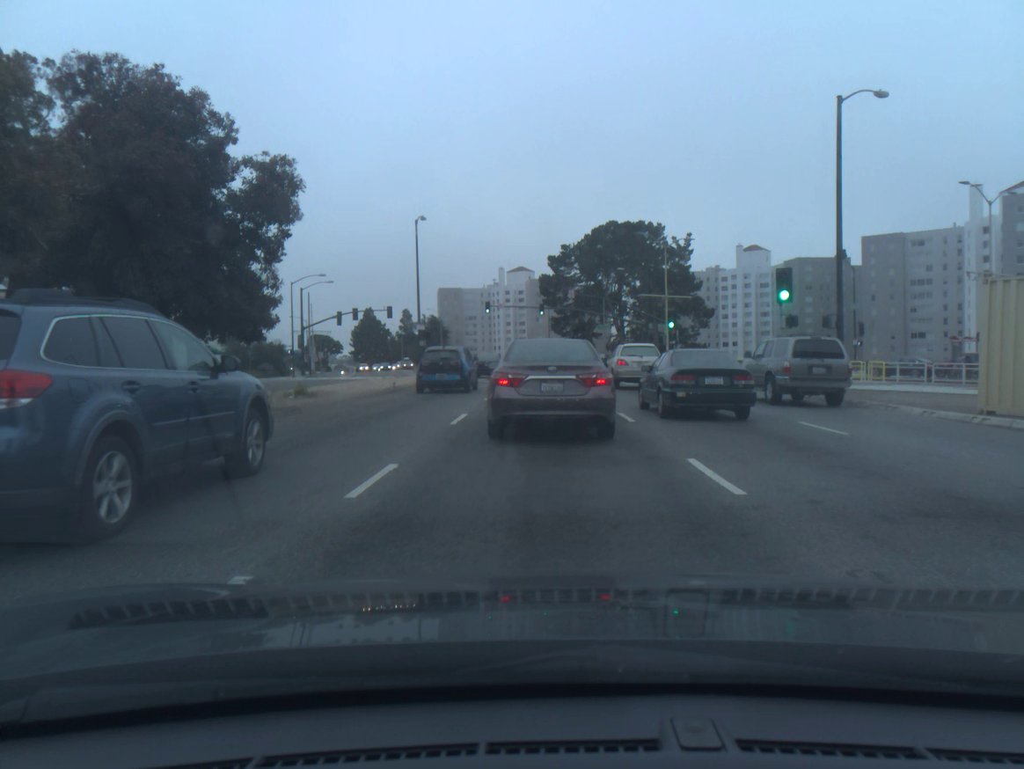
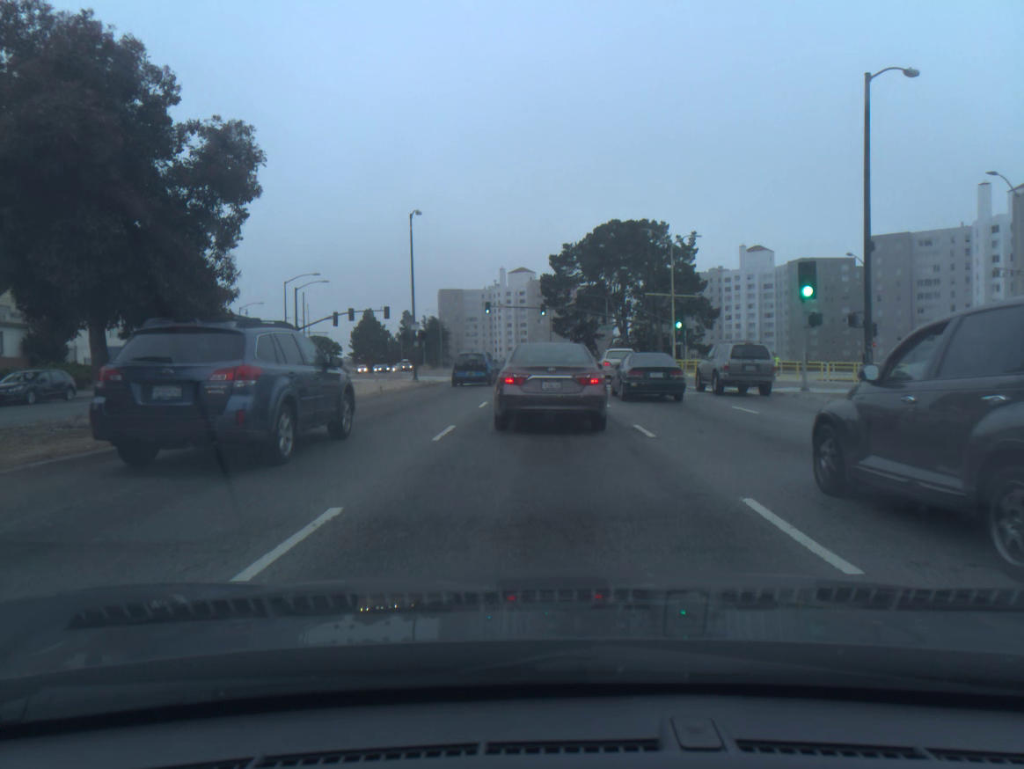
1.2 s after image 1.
(0.0, +2.4) m; +1°
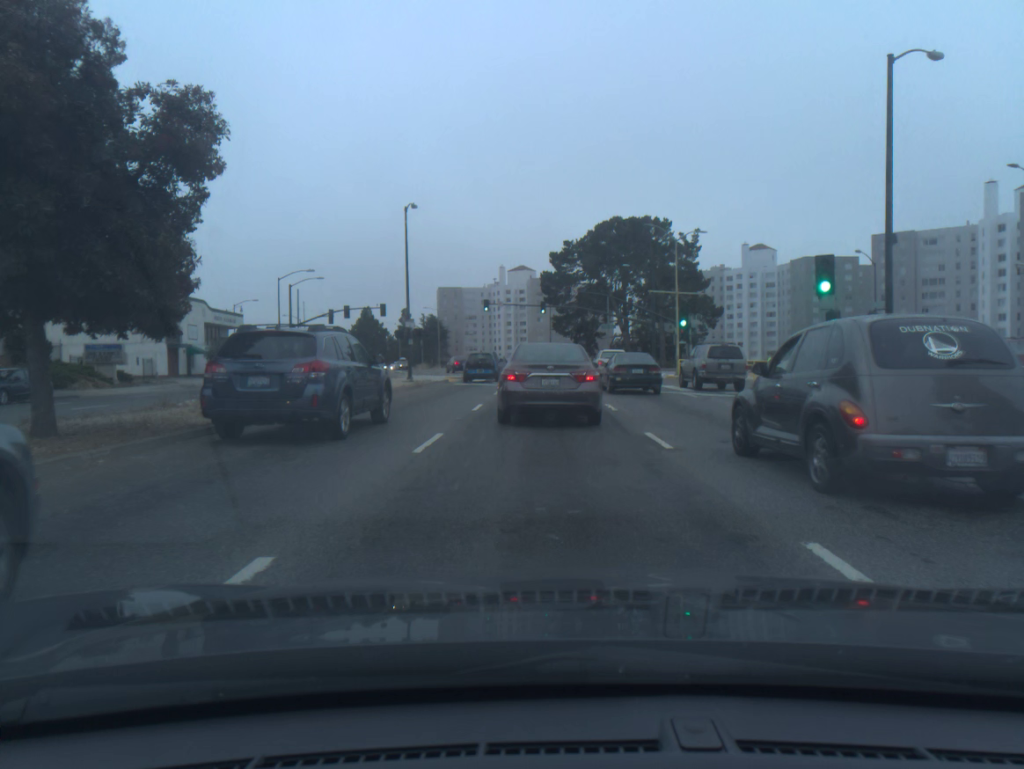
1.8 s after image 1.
(0.0, +1.6) m; 0°
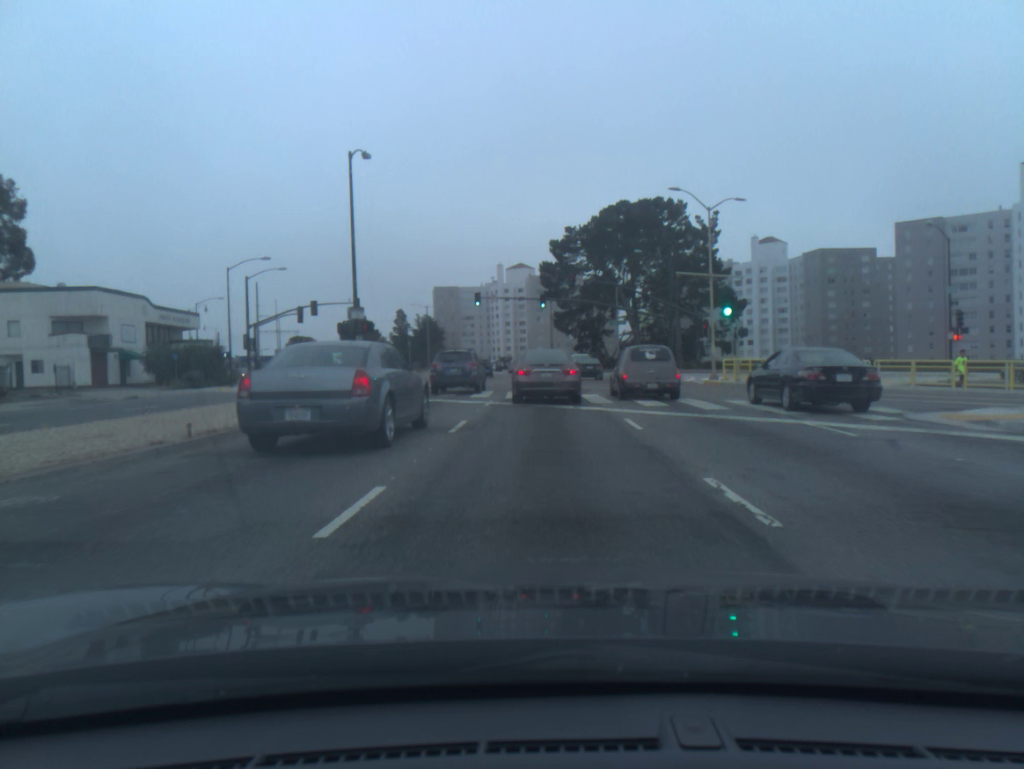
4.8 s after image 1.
(-0.1, +12.0) m; 0°
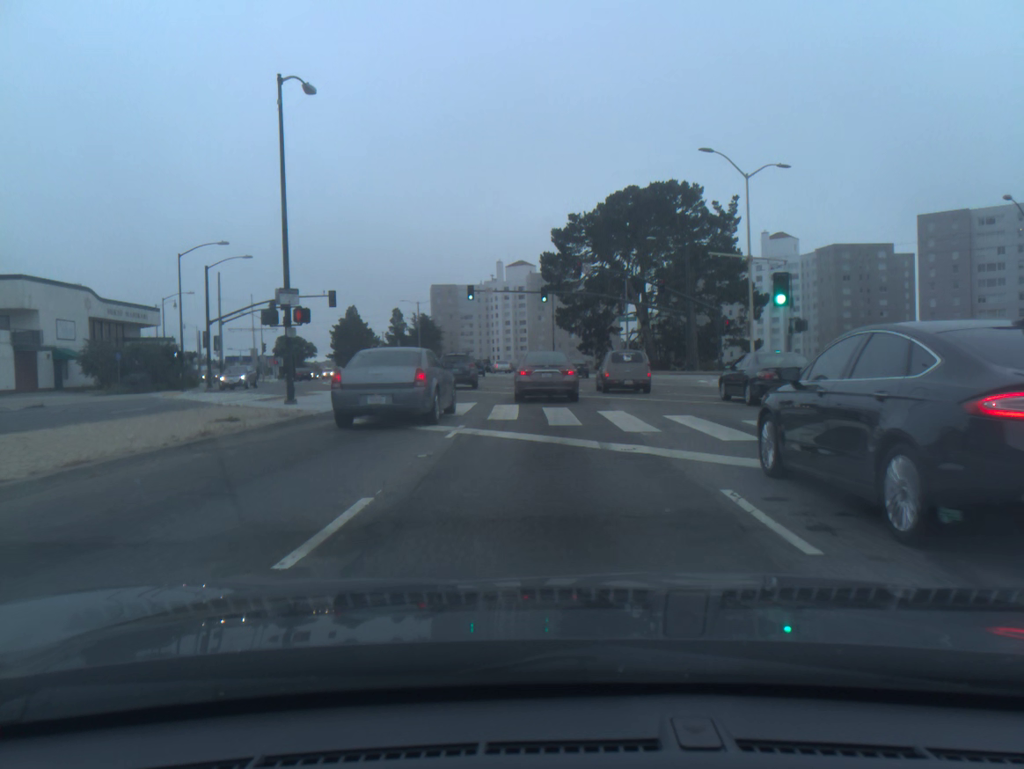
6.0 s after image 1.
(-0.1, +8.2) m; 0°
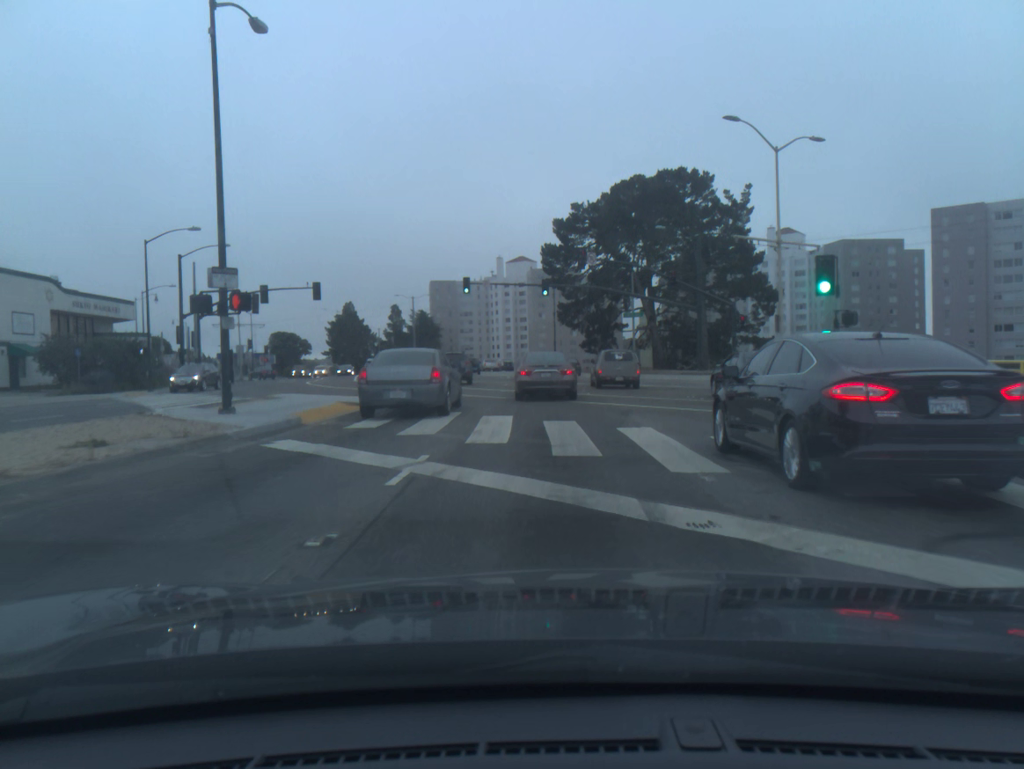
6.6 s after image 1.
(0.0, +4.5) m; 0°
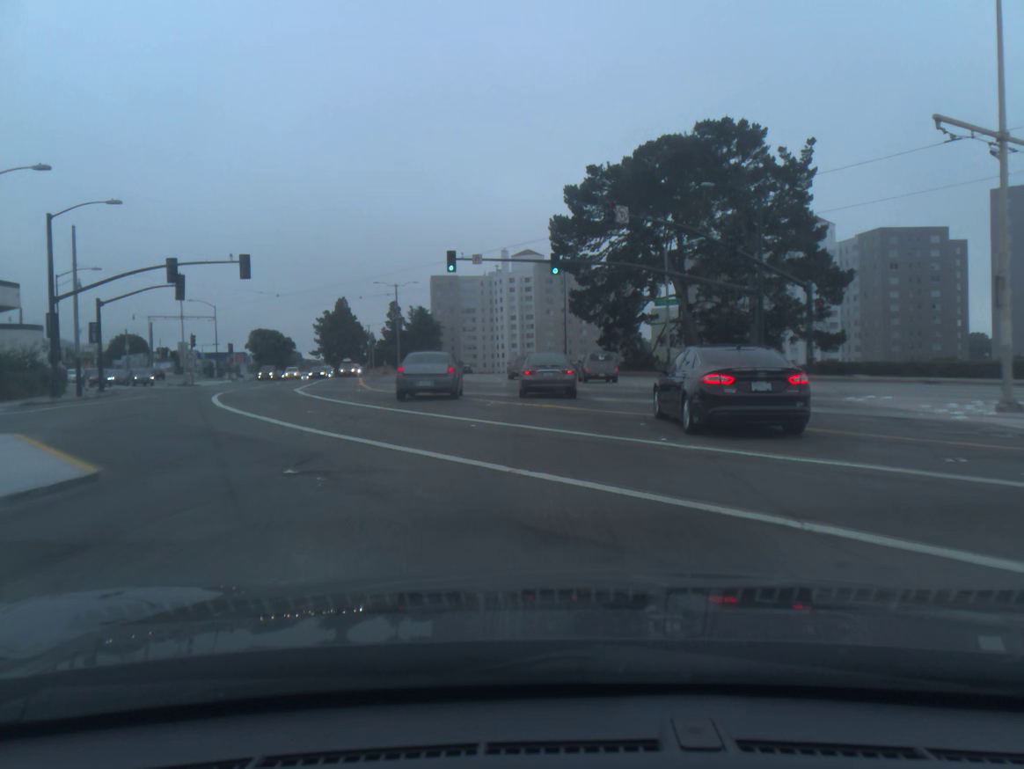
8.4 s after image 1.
(-0.1, +15.4) m; -1°
